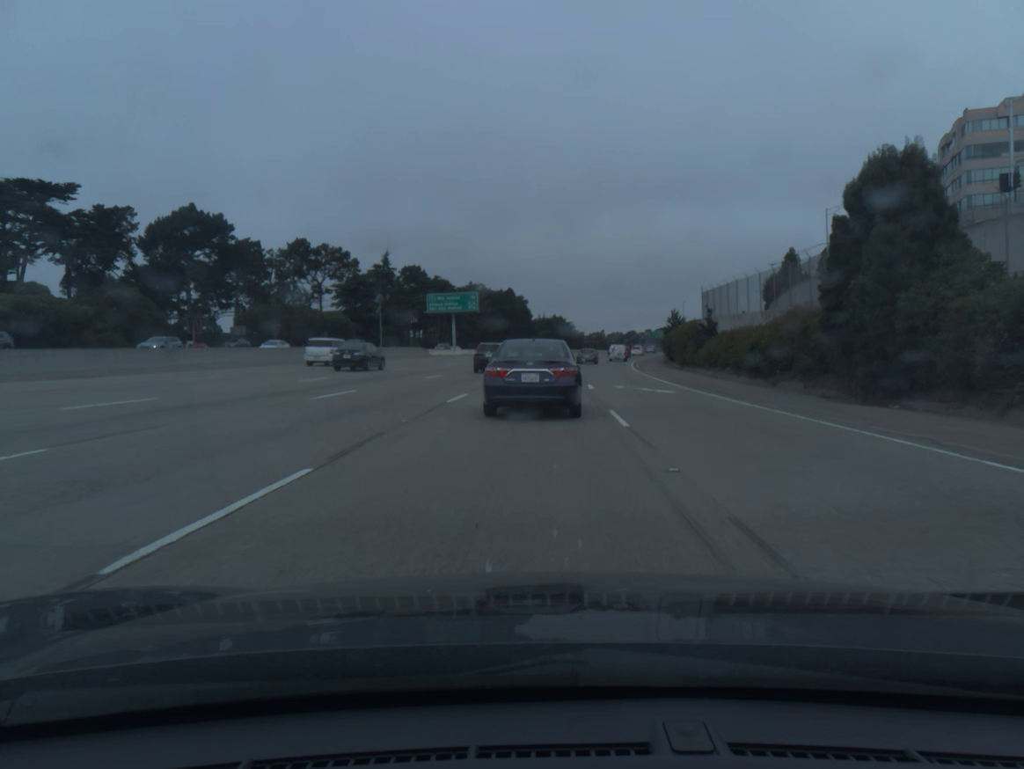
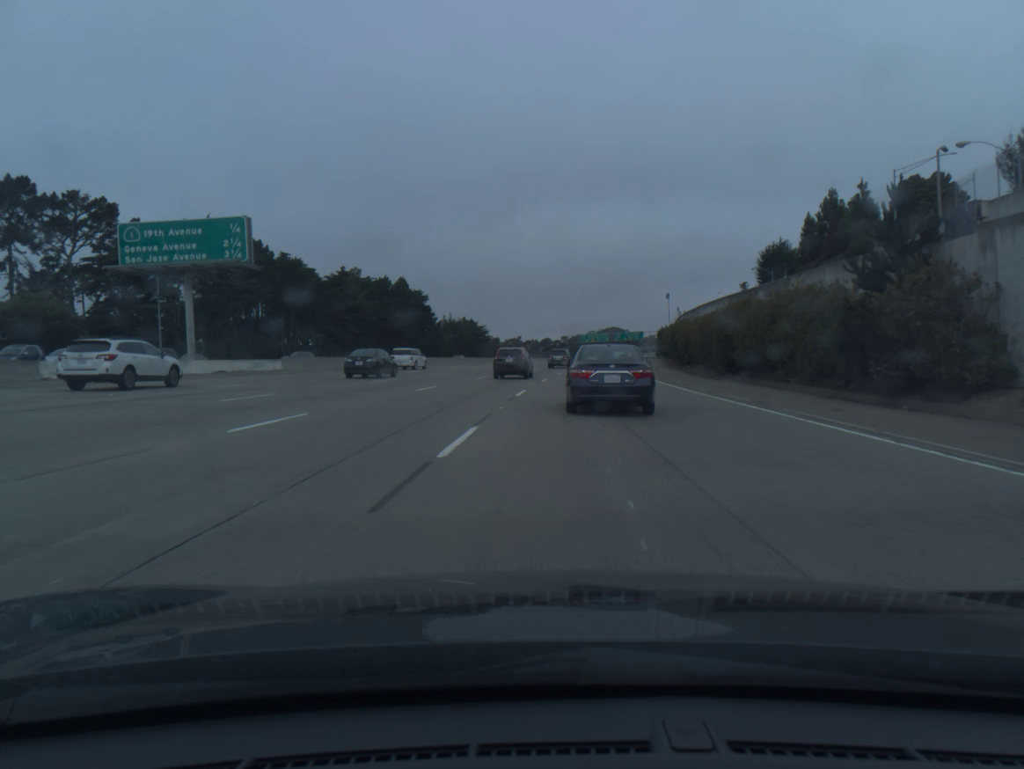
(+2.6, +66.0) m; +6°
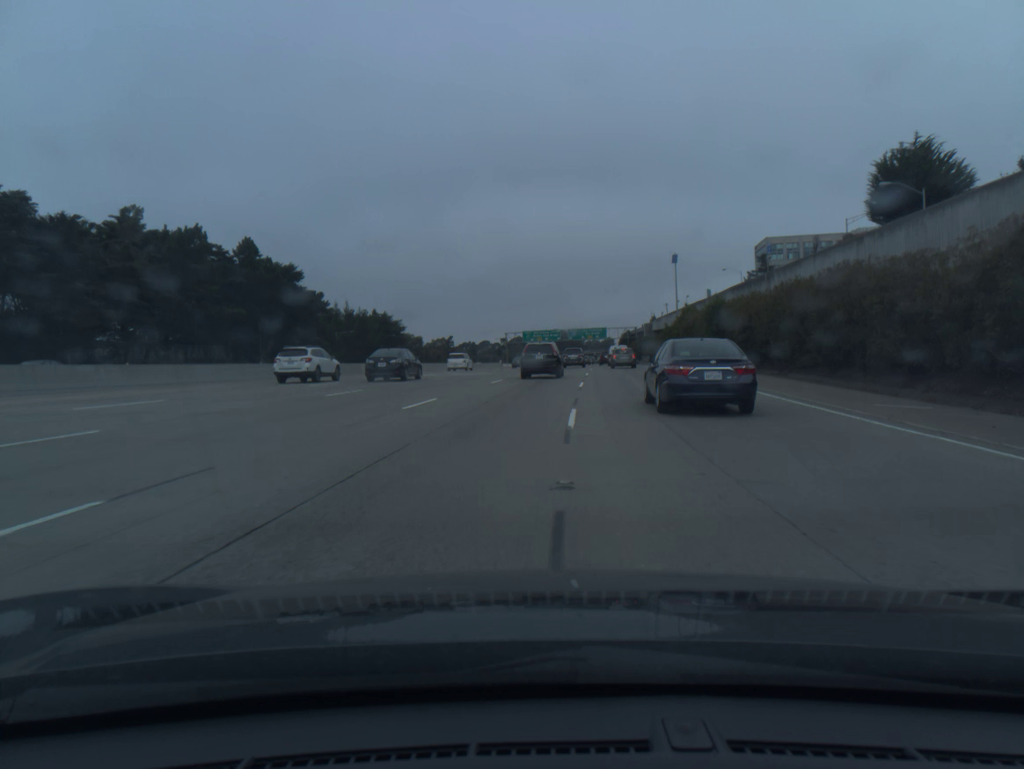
(+3.1, +67.4) m; +4°
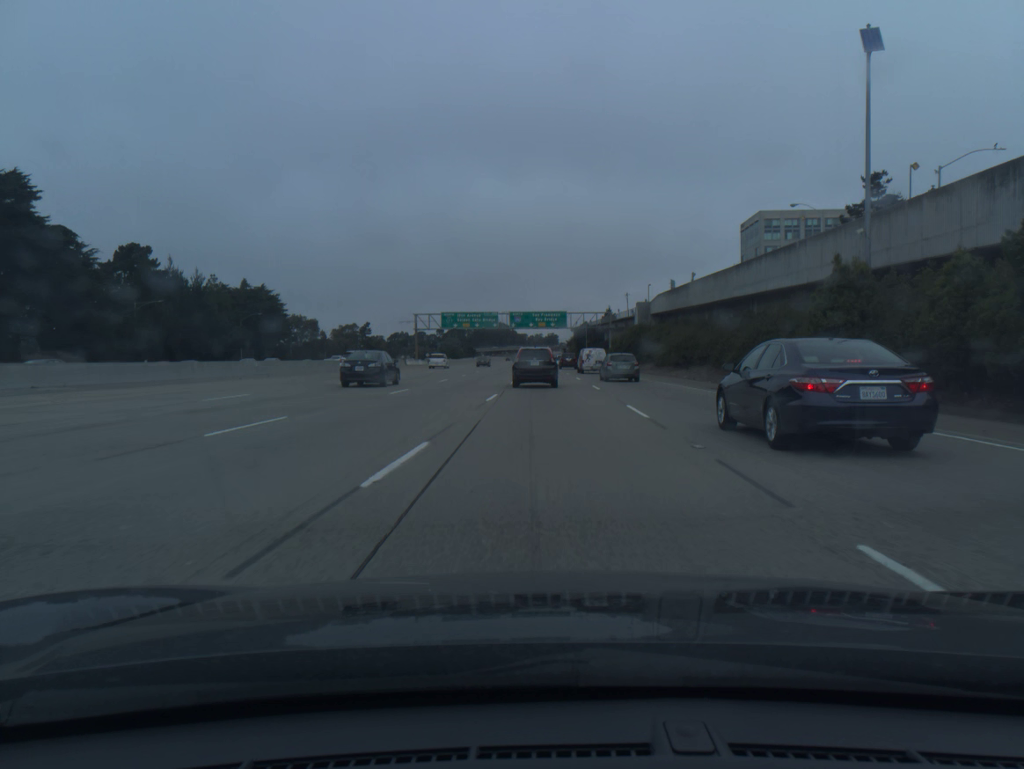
(+2.9, +67.7) m; +4°
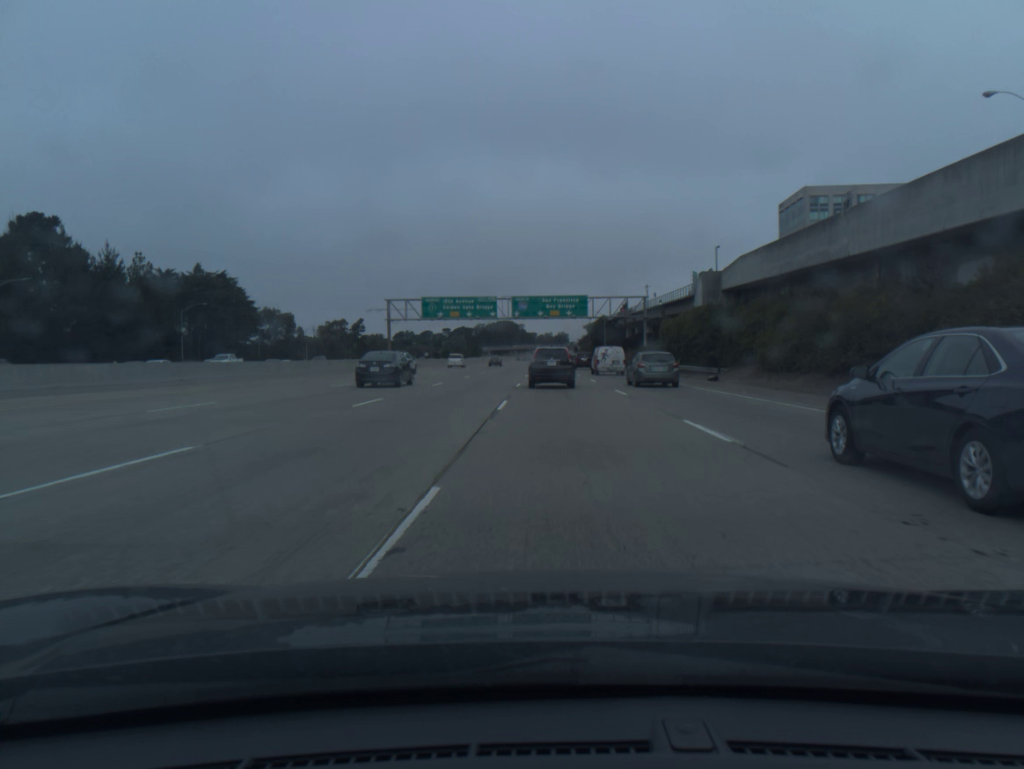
(-0.2, +33.0) m; -1°
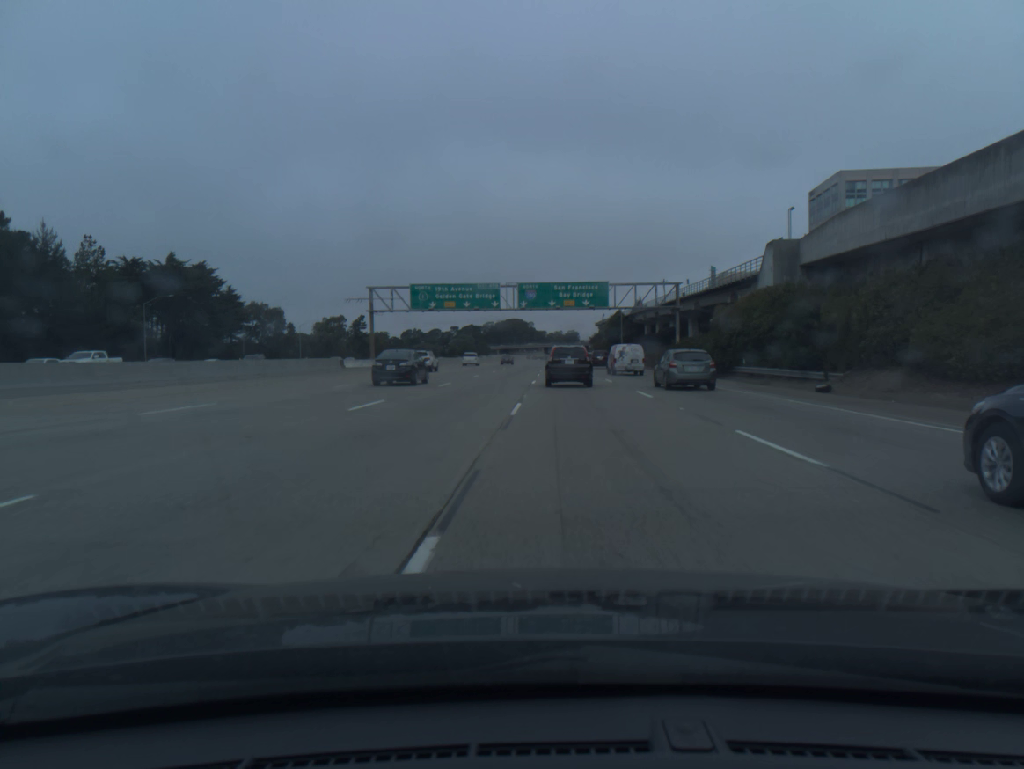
(-0.1, +16.6) m; -1°
